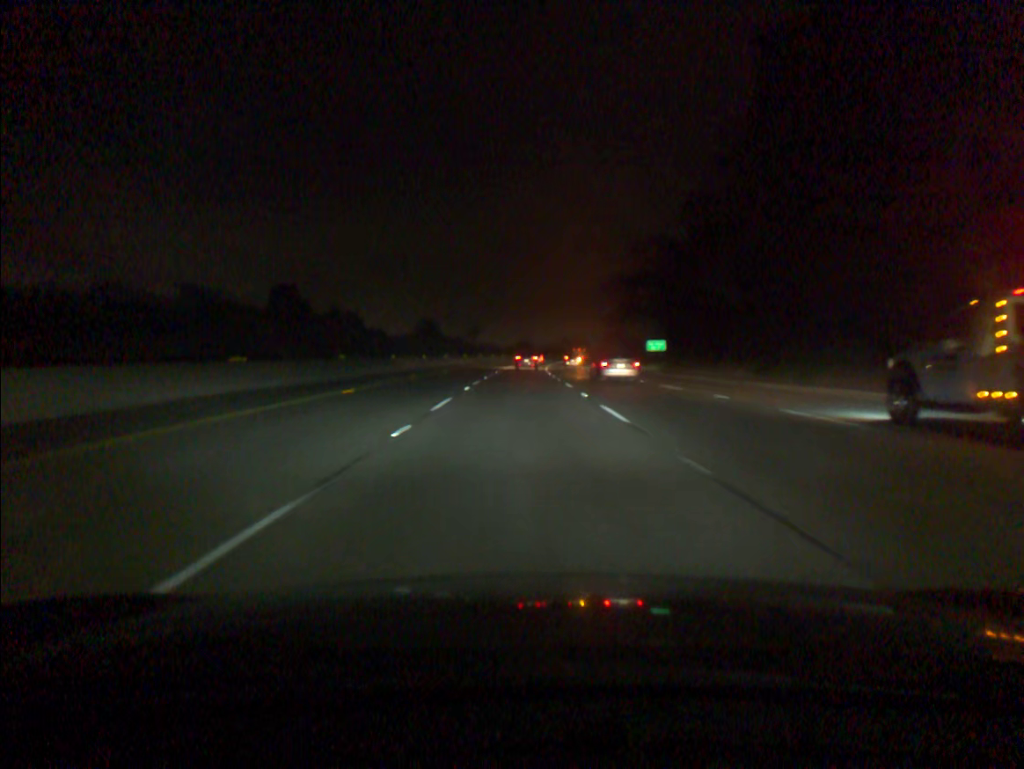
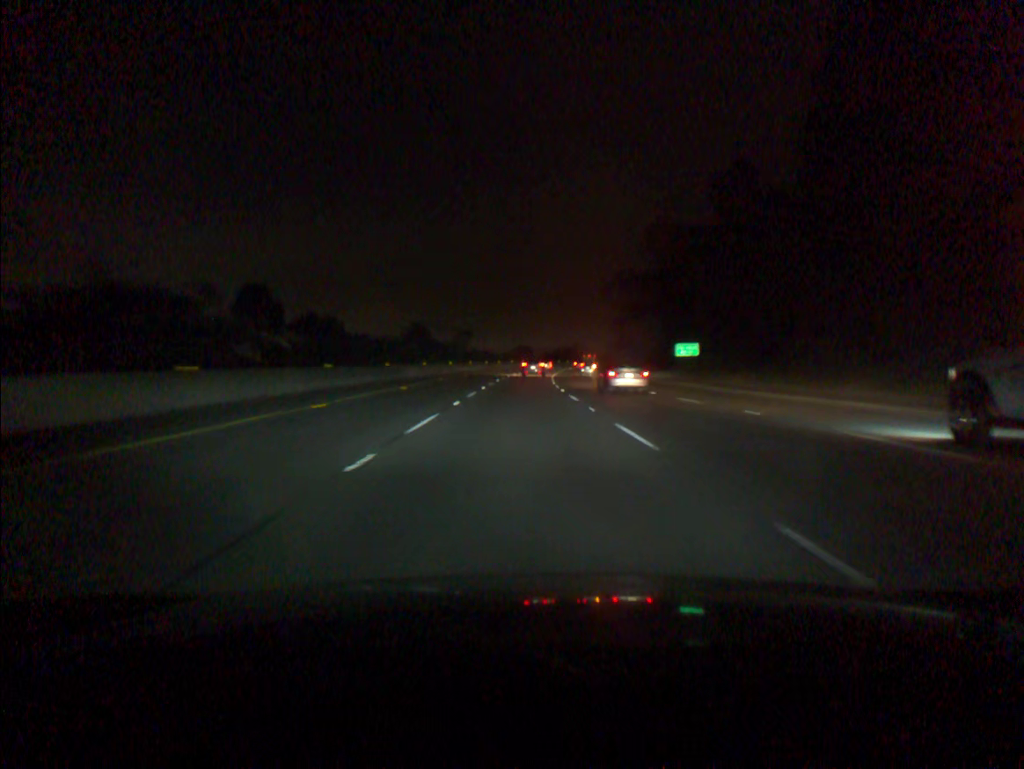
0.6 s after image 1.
(0.0, +17.8) m; 0°
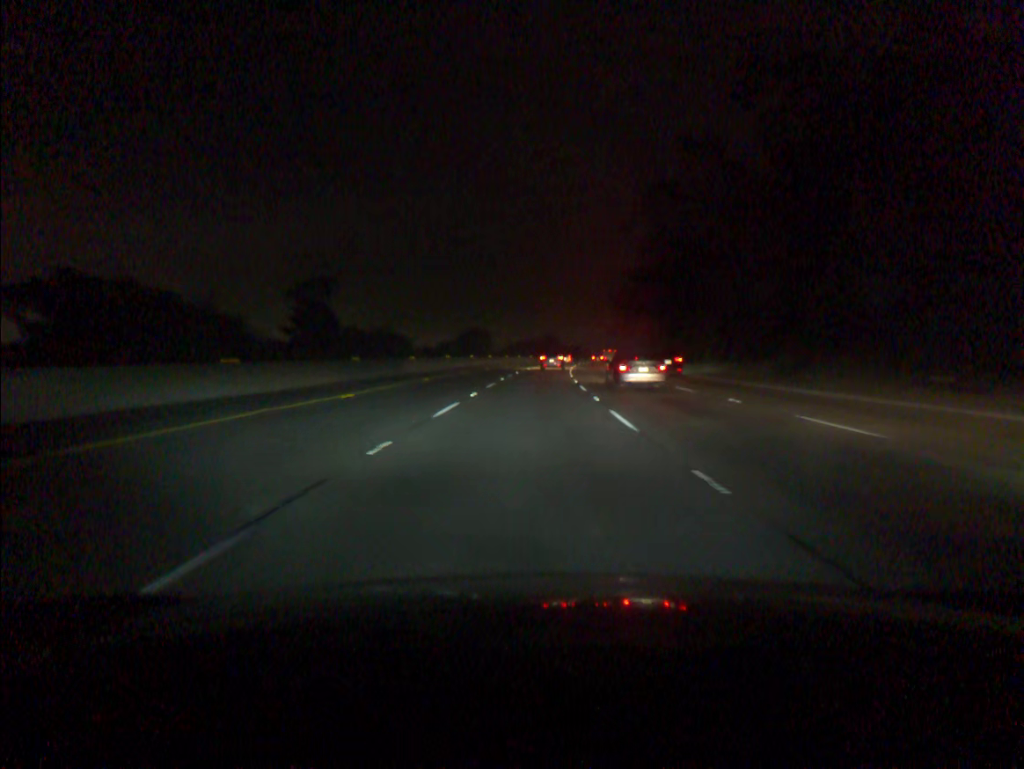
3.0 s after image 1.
(+1.2, +70.9) m; +3°
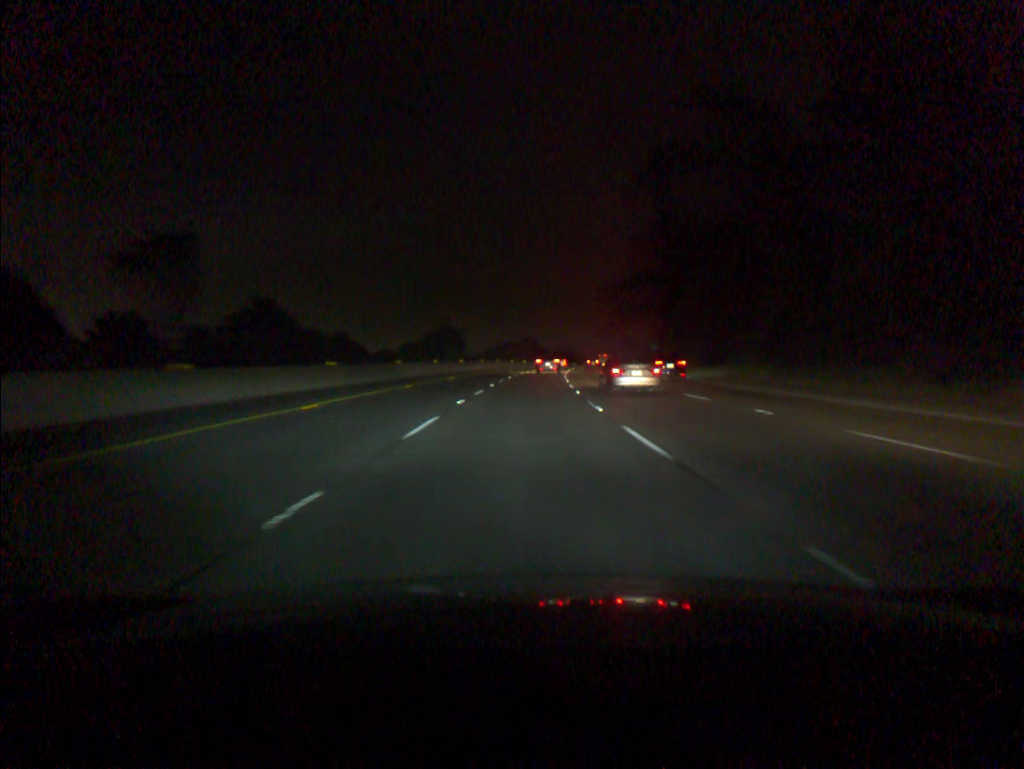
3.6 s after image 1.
(+0.2, +17.6) m; +1°
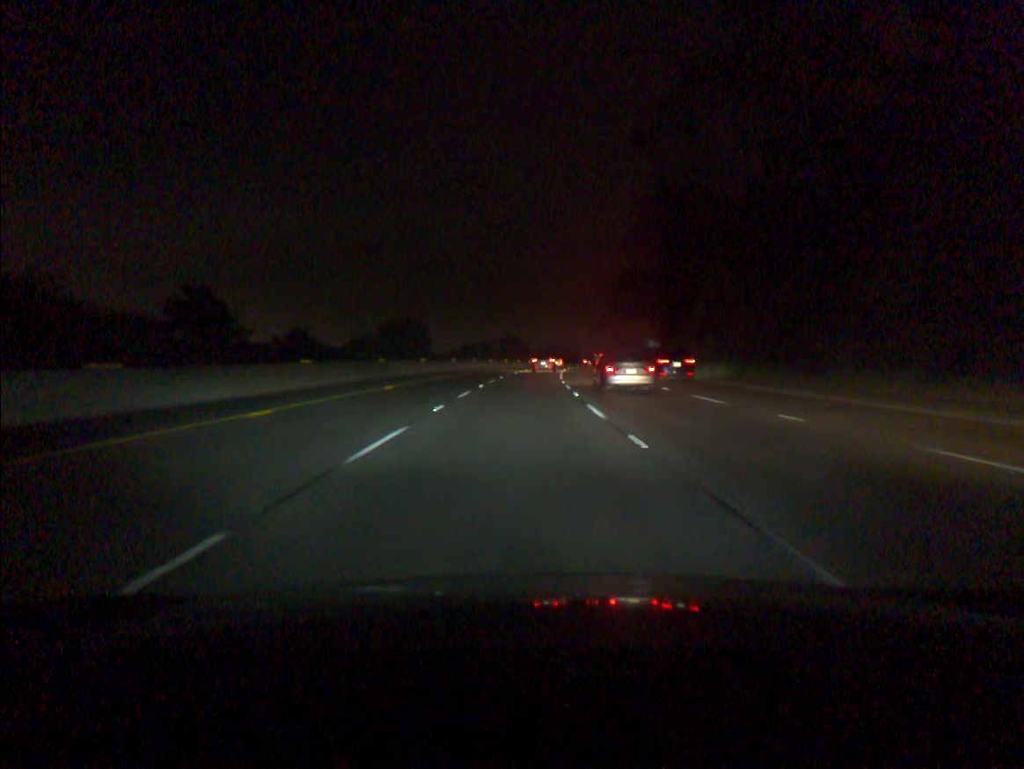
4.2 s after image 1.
(+0.2, +17.6) m; +1°
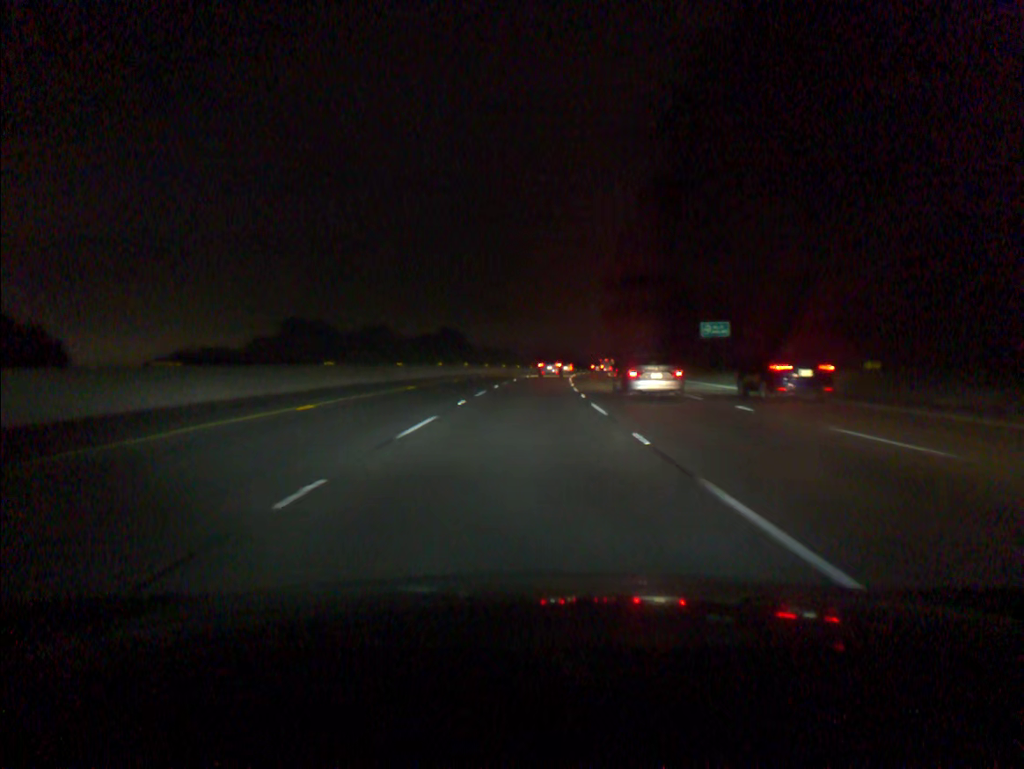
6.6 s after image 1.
(+2.2, +69.8) m; +4°
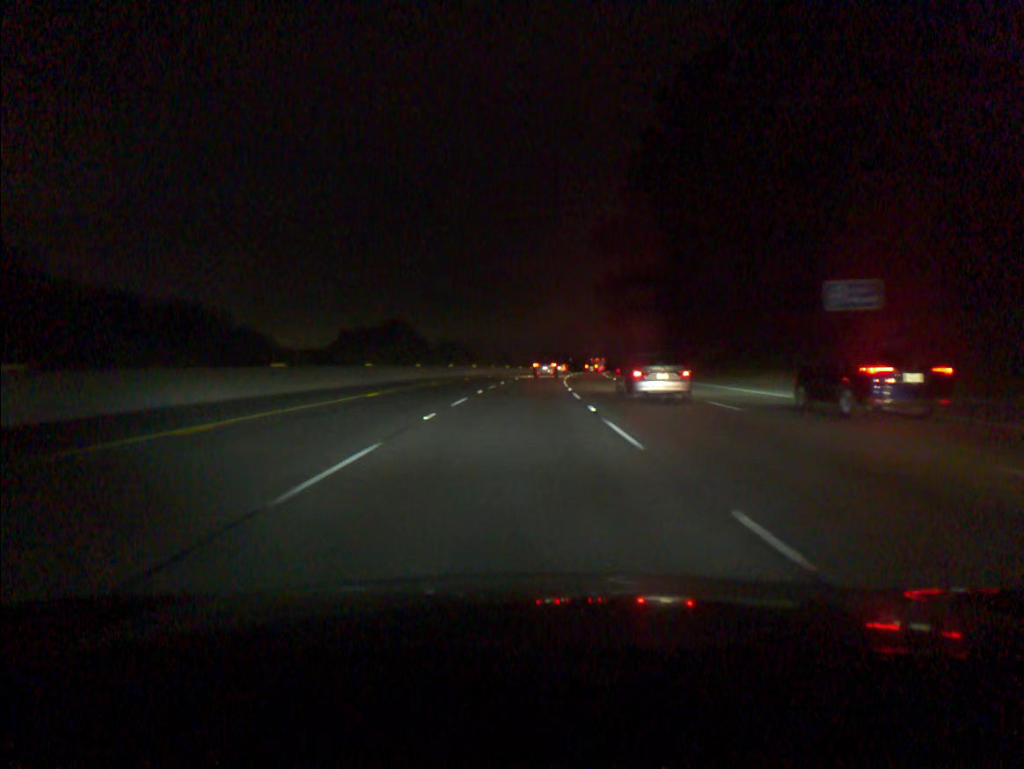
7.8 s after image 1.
(+0.8, +35.0) m; +3°
